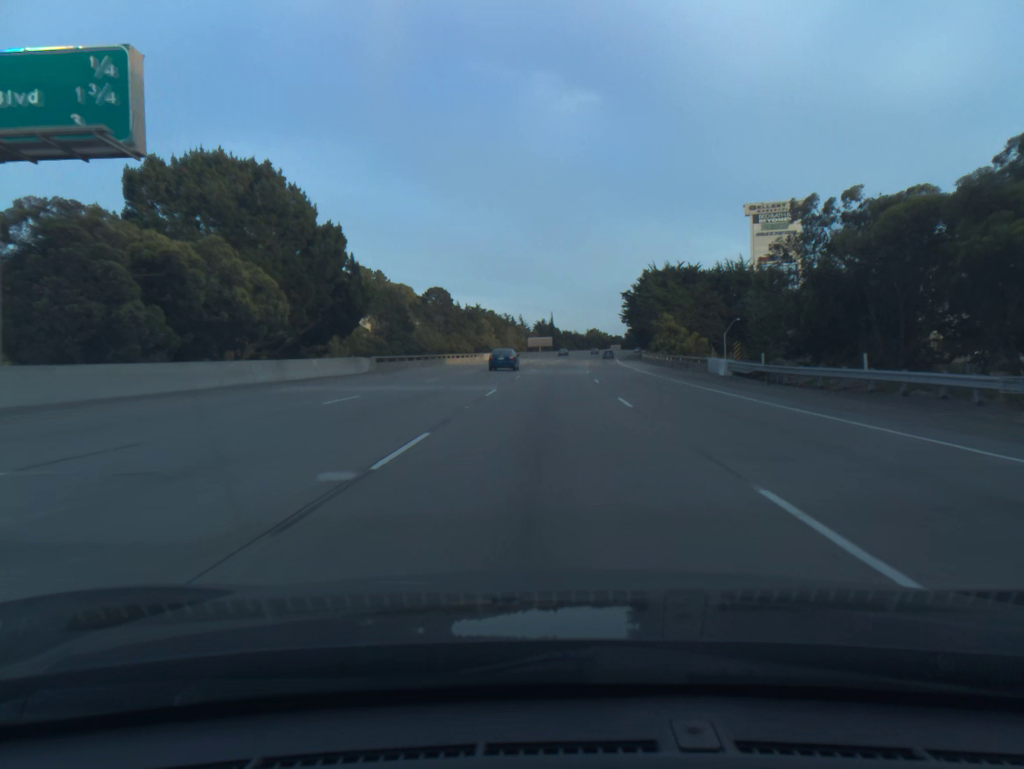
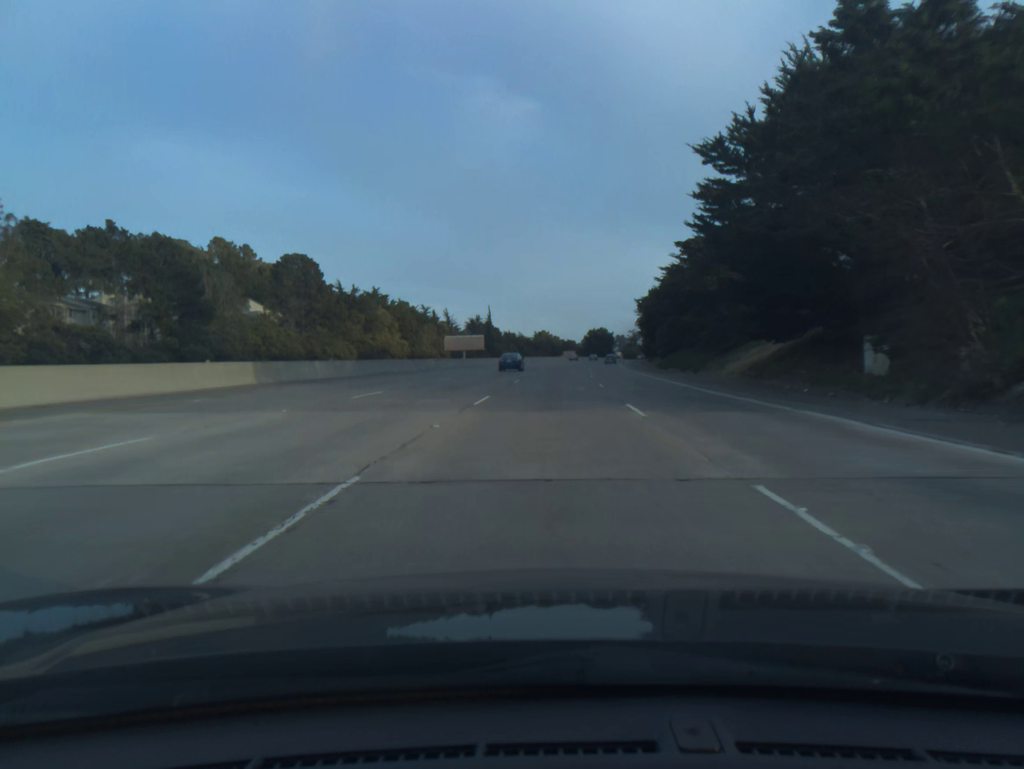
(+3.3, +90.5) m; +4°
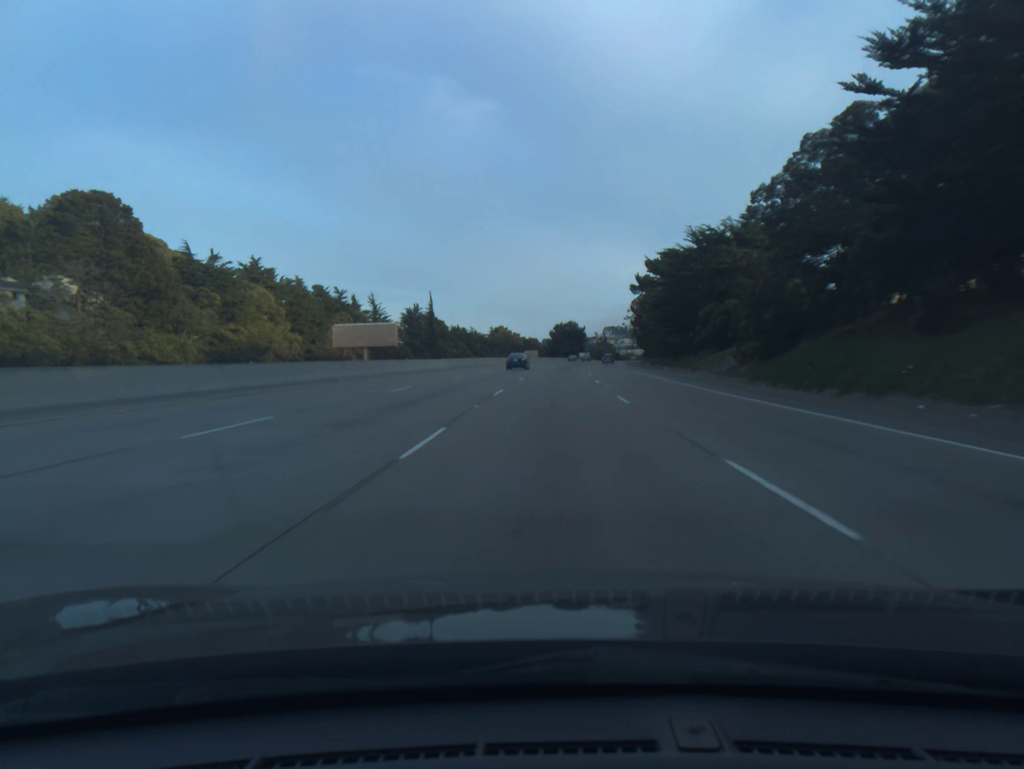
(+1.2, +54.1) m; +3°
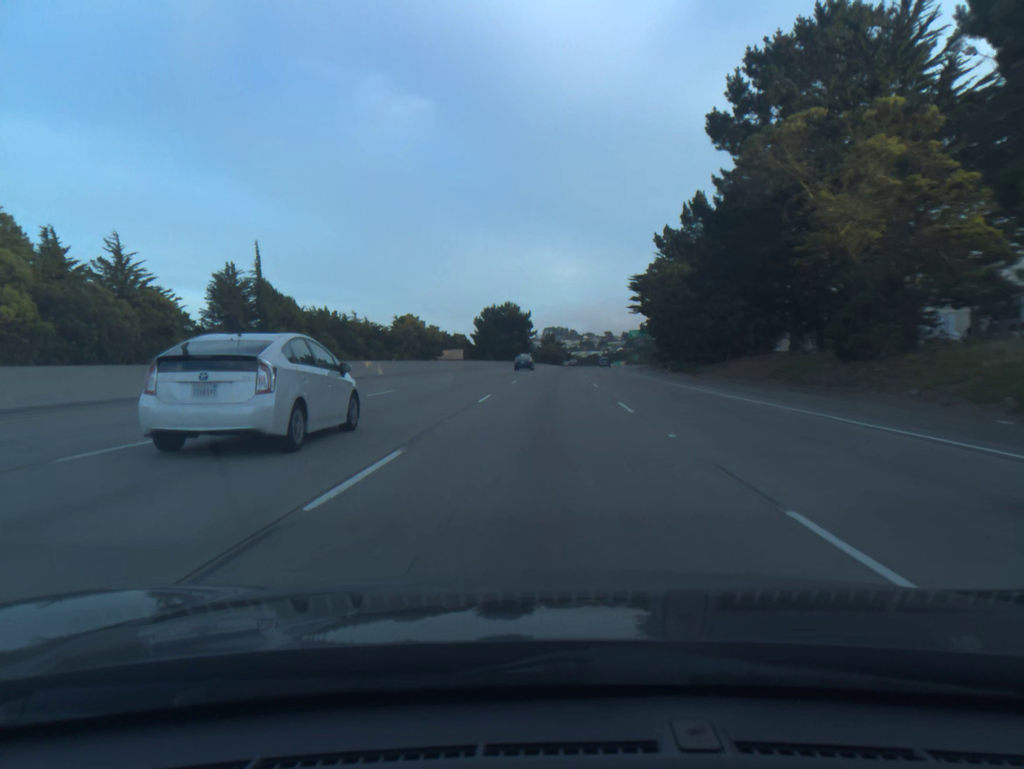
(+3.5, +90.4) m; +4°
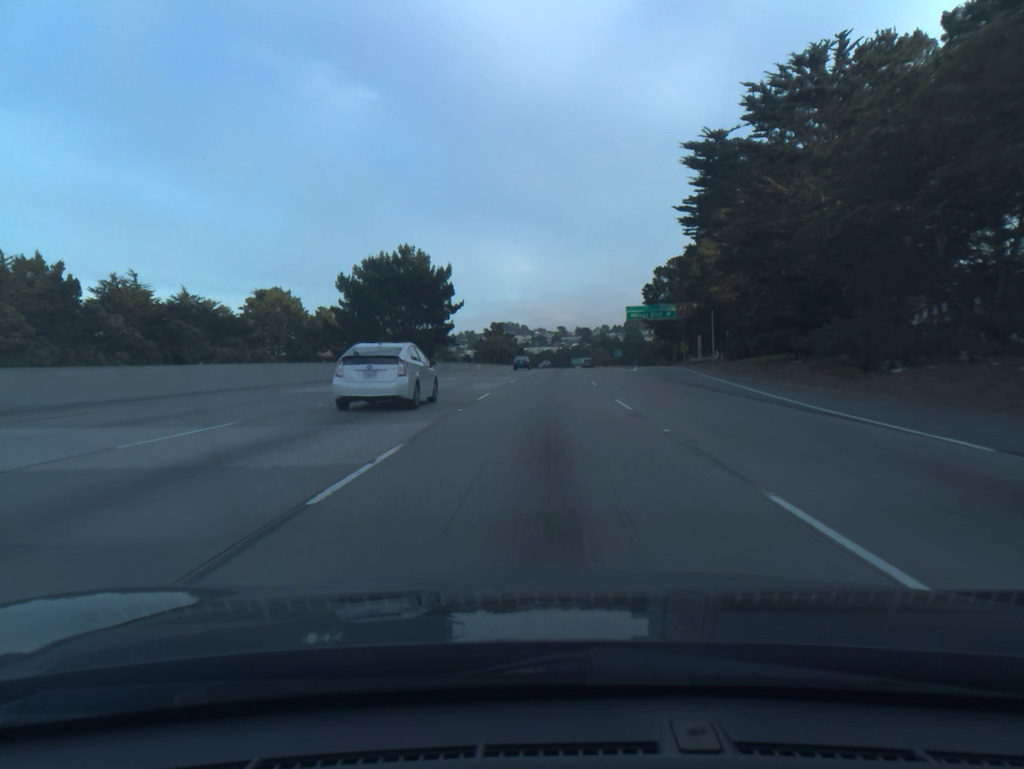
(+2.0, +72.7) m; +3°
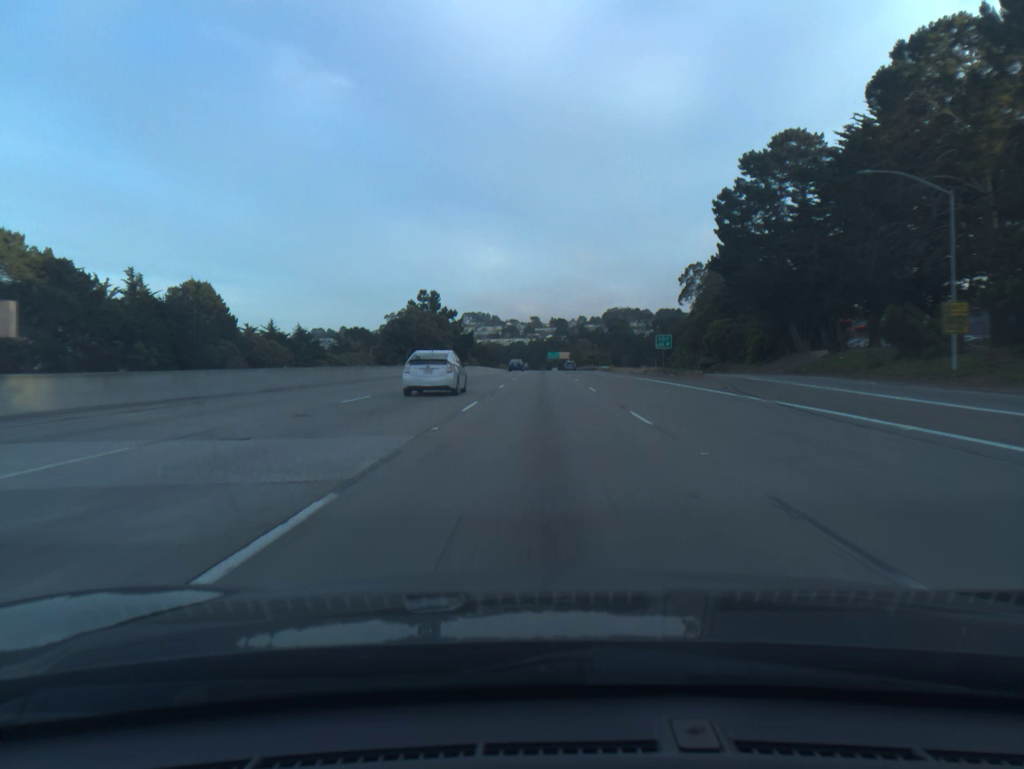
(+2.4, +91.6) m; +2°
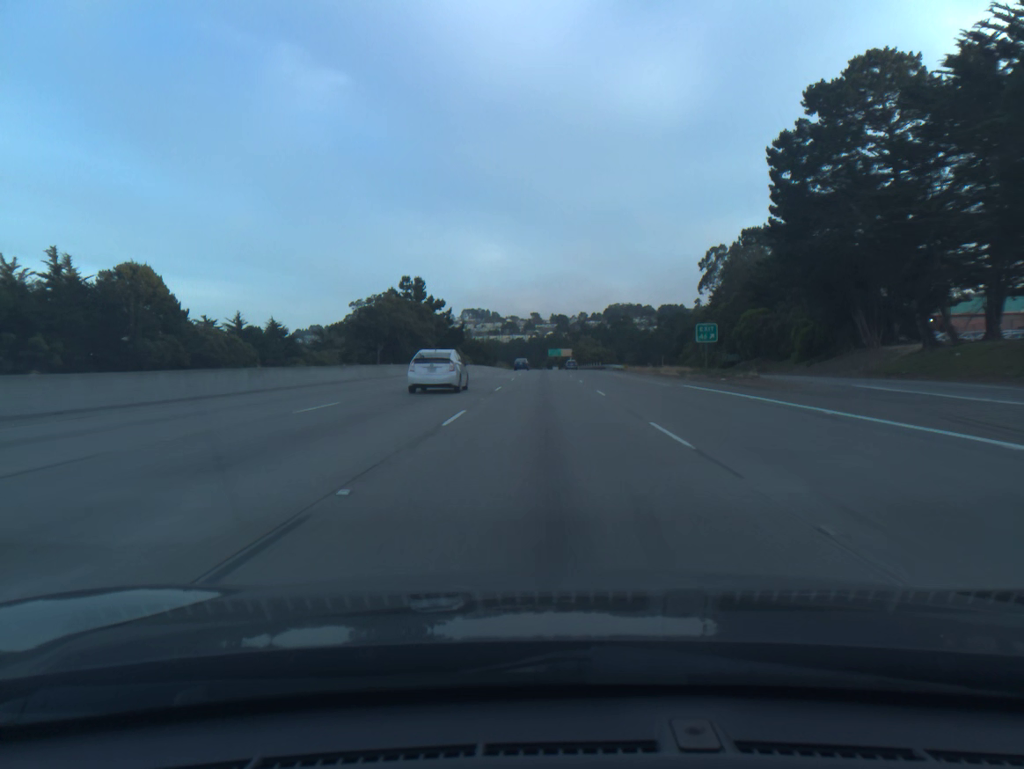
(0.0, +18.4) m; 0°
